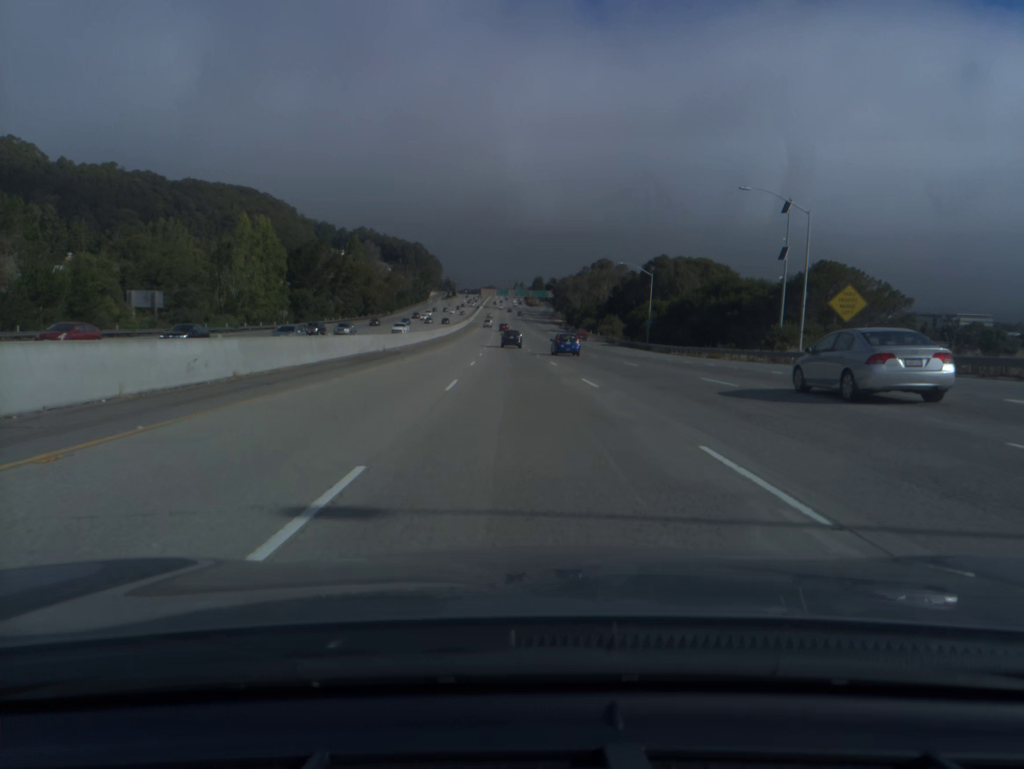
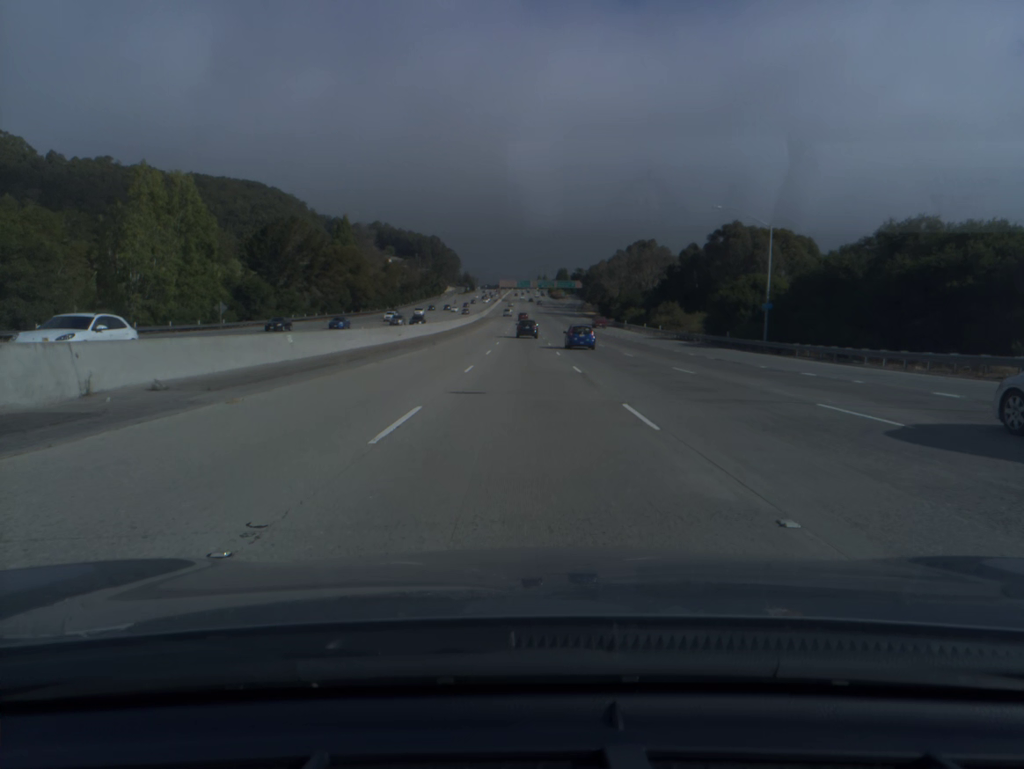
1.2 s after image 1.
(-0.6, +38.1) m; -2°
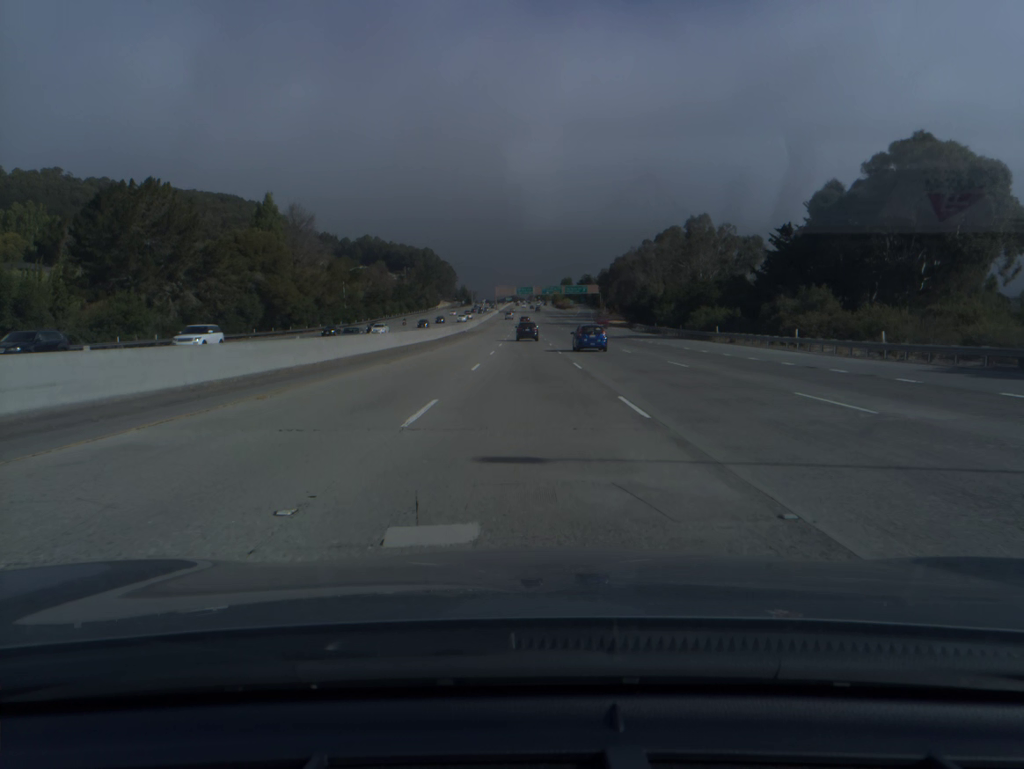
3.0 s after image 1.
(-0.3, +56.9) m; 0°
